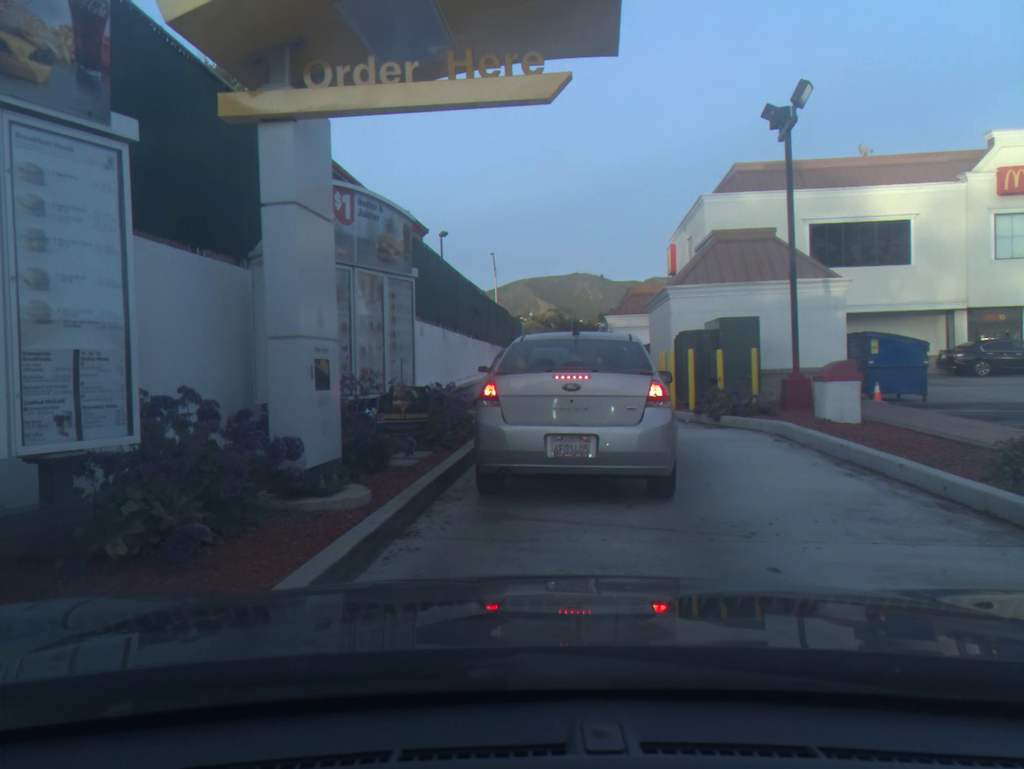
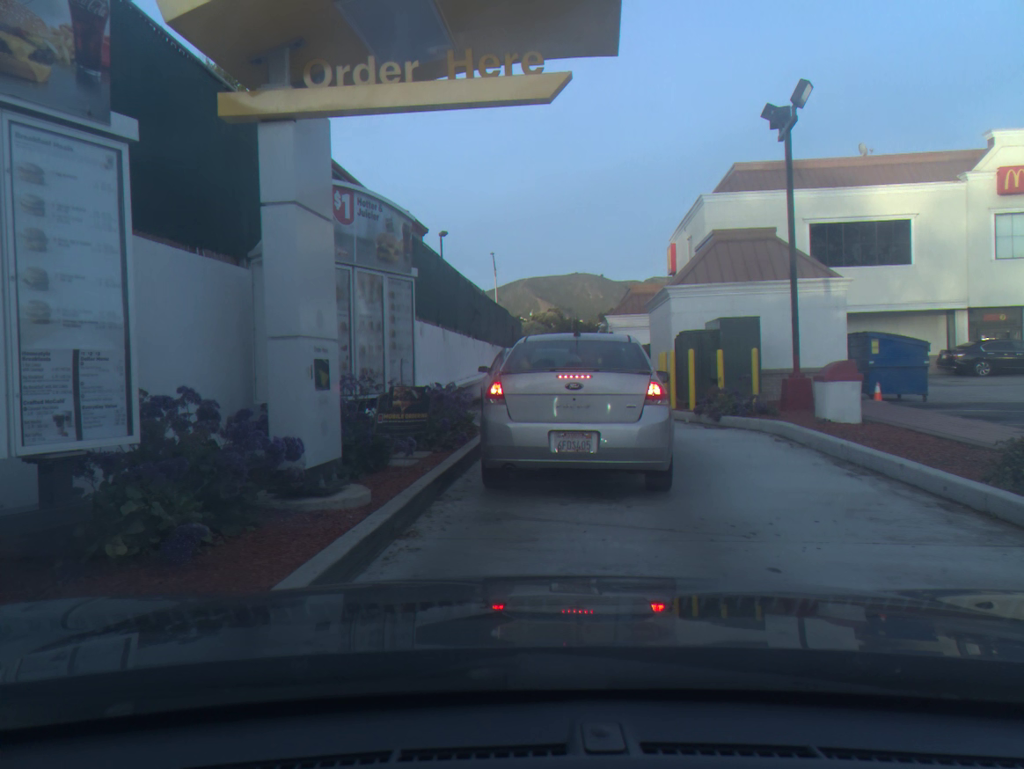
(0.0, 0.0) m; 0°
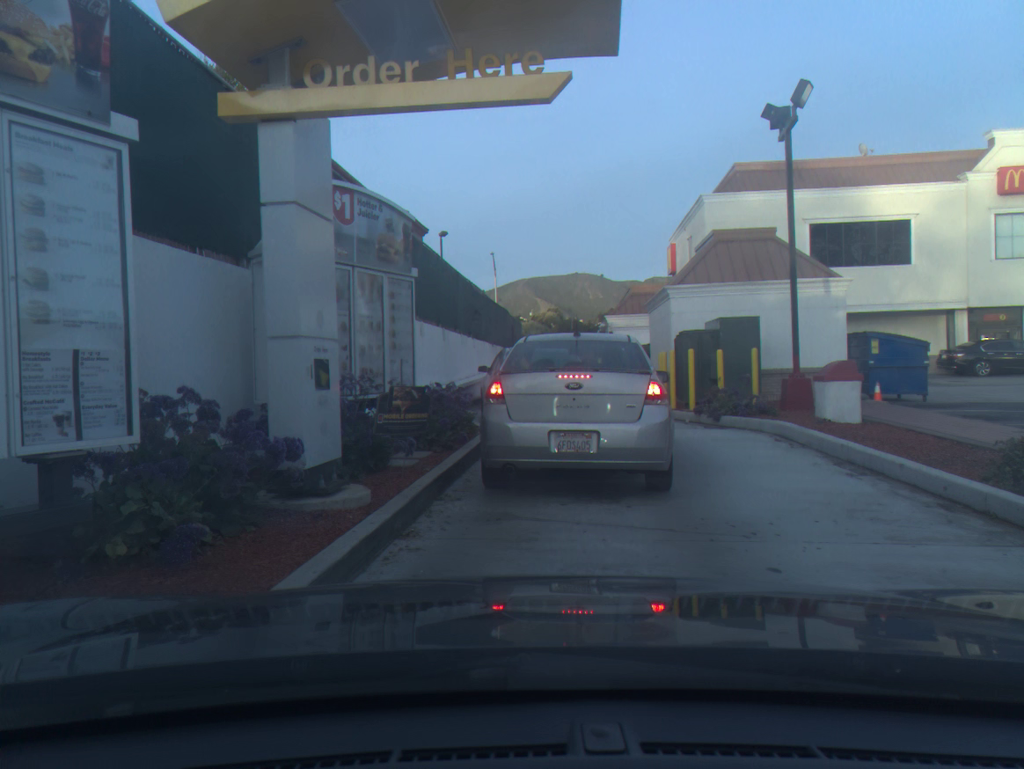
(0.0, 0.0) m; 0°
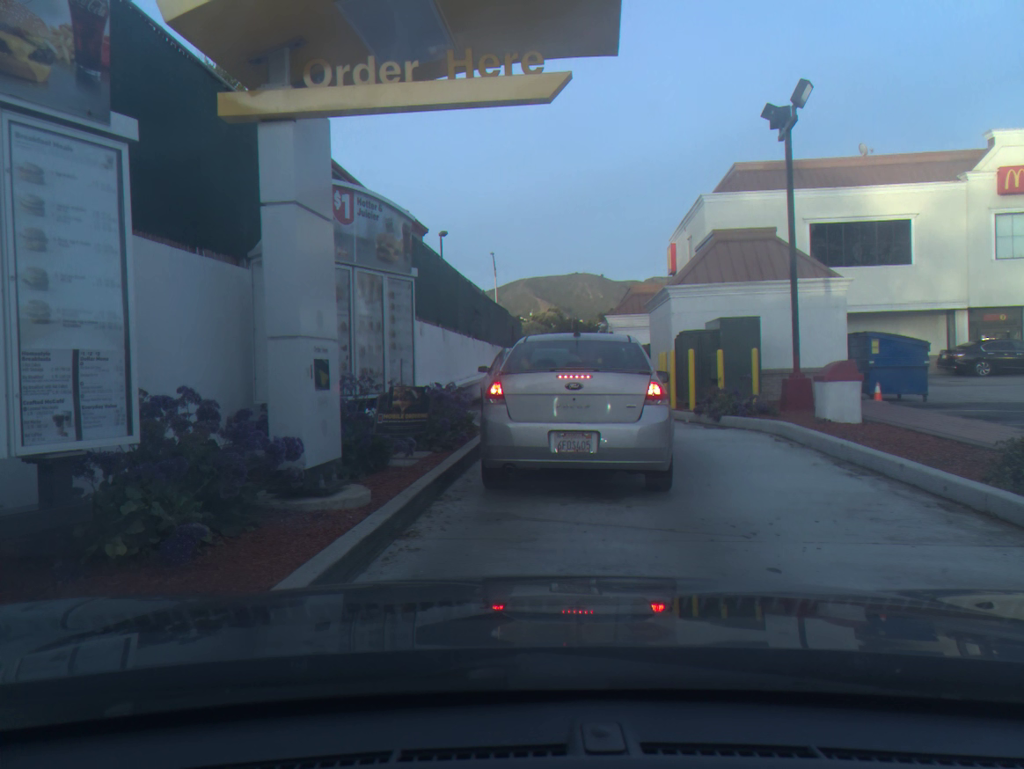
(0.0, 0.0) m; 0°
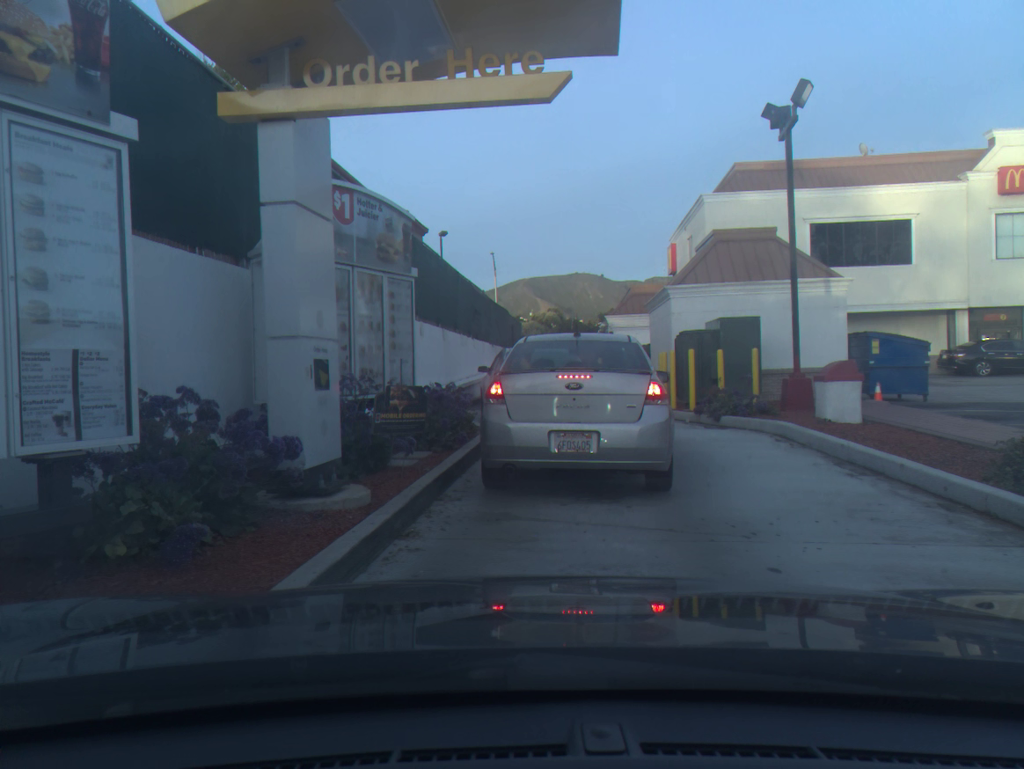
(0.0, 0.0) m; 0°
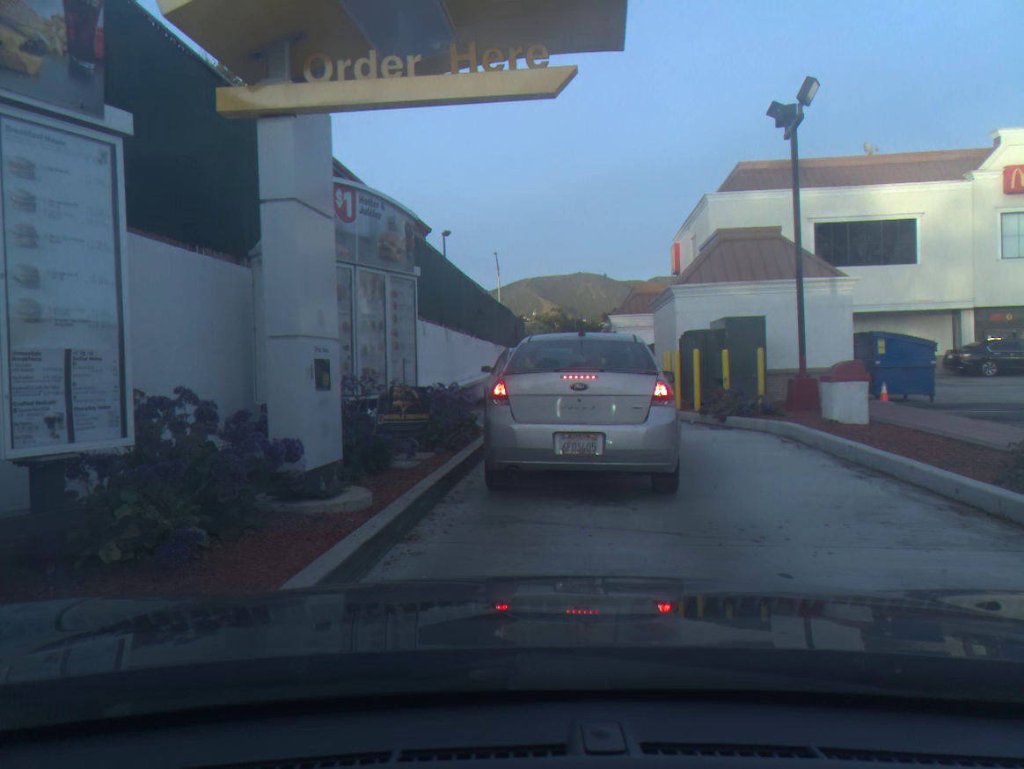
(0.0, +0.1) m; 0°
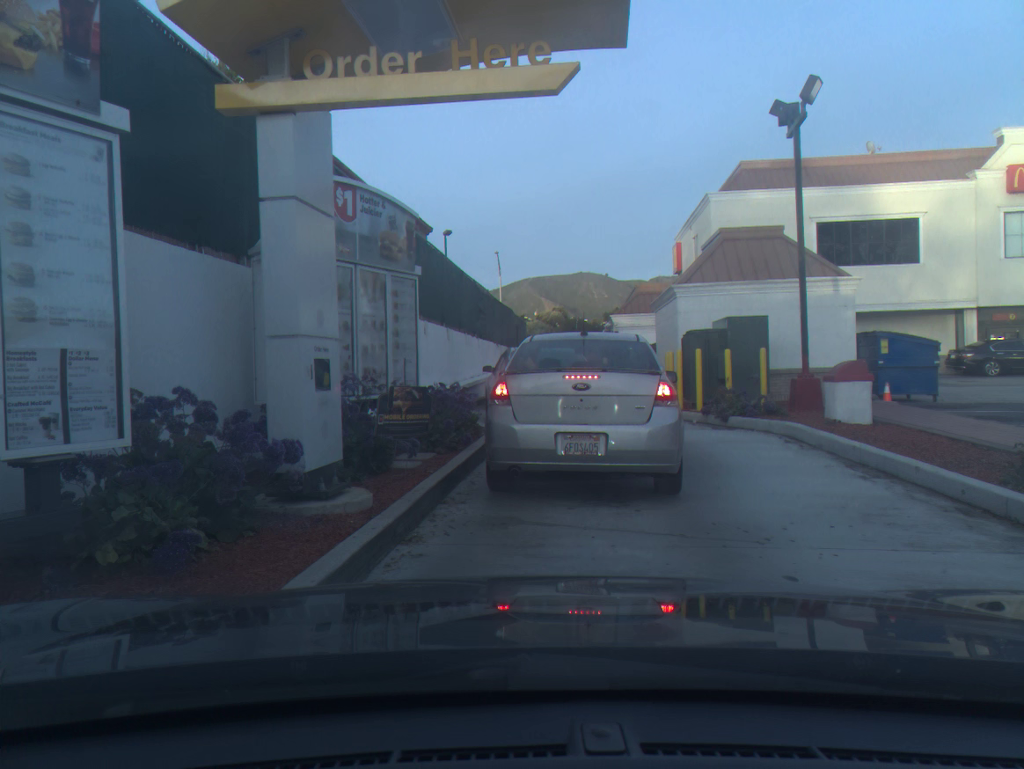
(0.0, 0.0) m; 0°
